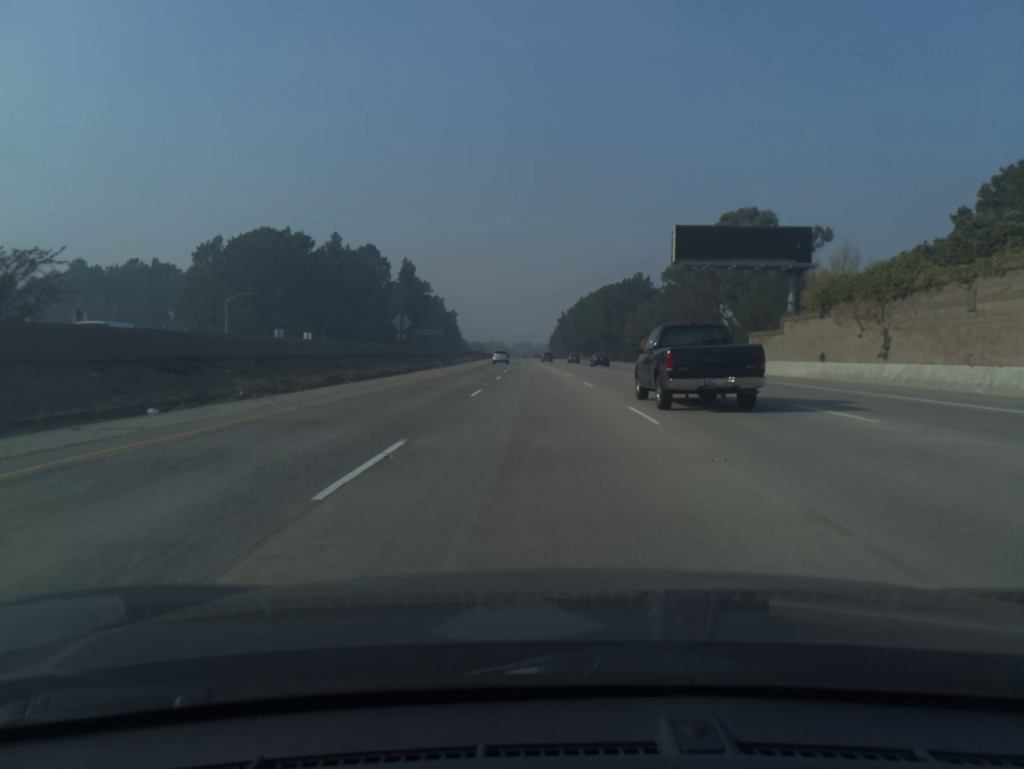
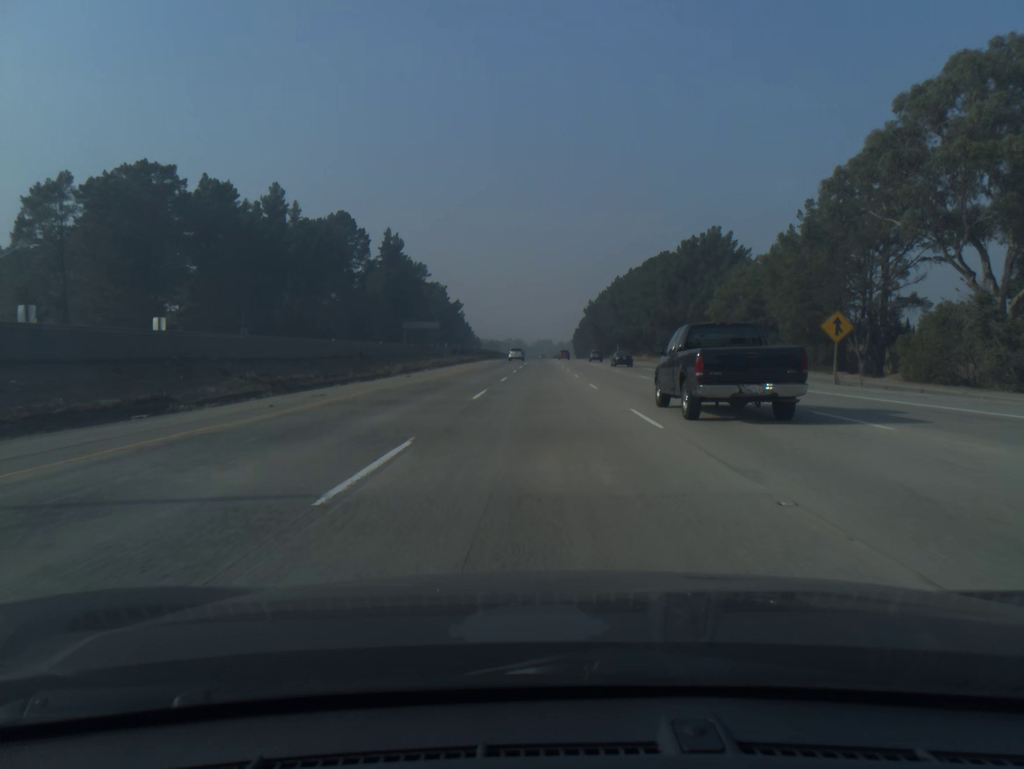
(-0.8, +58.8) m; -1°
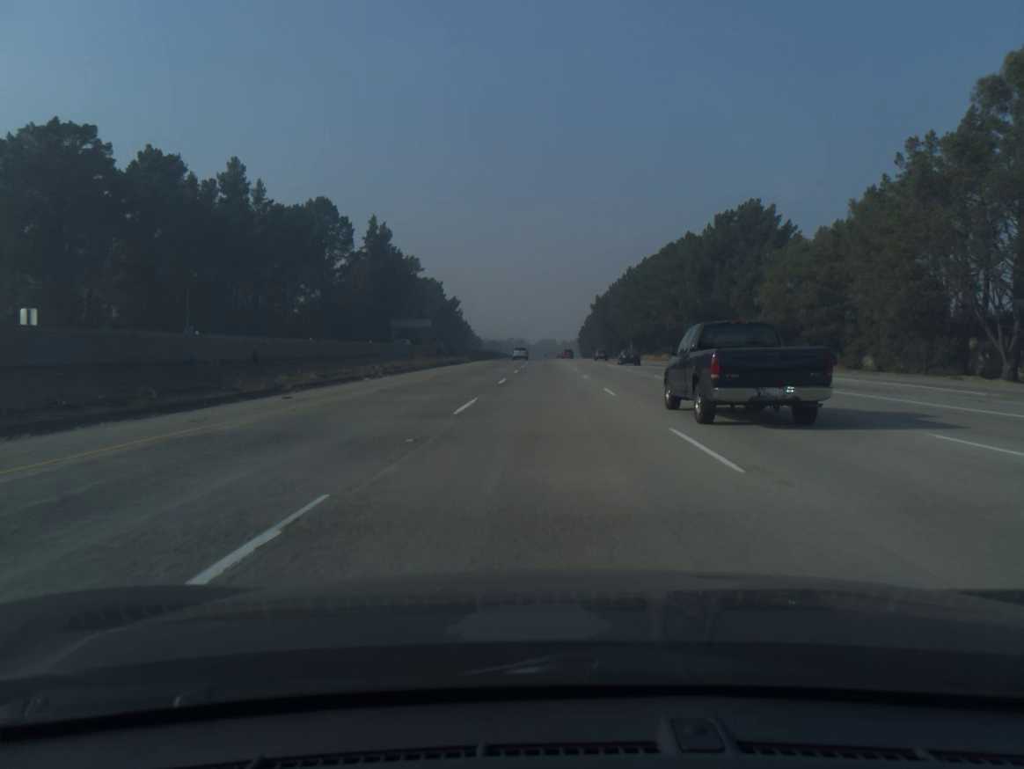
(0.0, +19.7) m; 0°
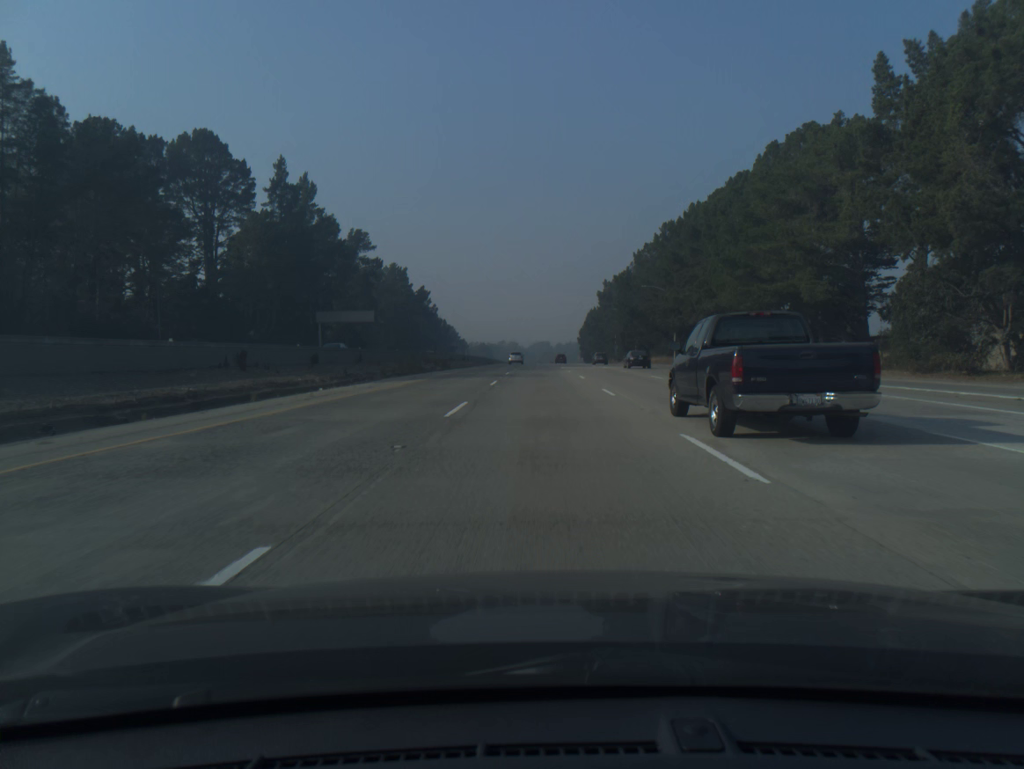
(+0.2, +59.1) m; 0°
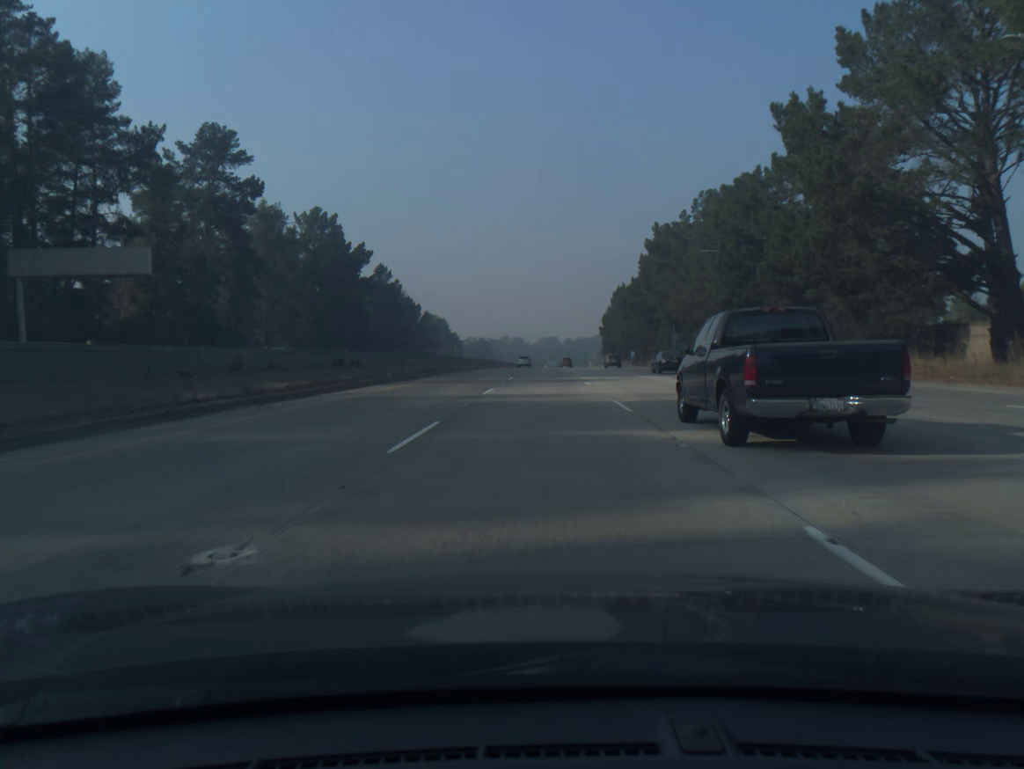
(-0.2, +78.7) m; 0°
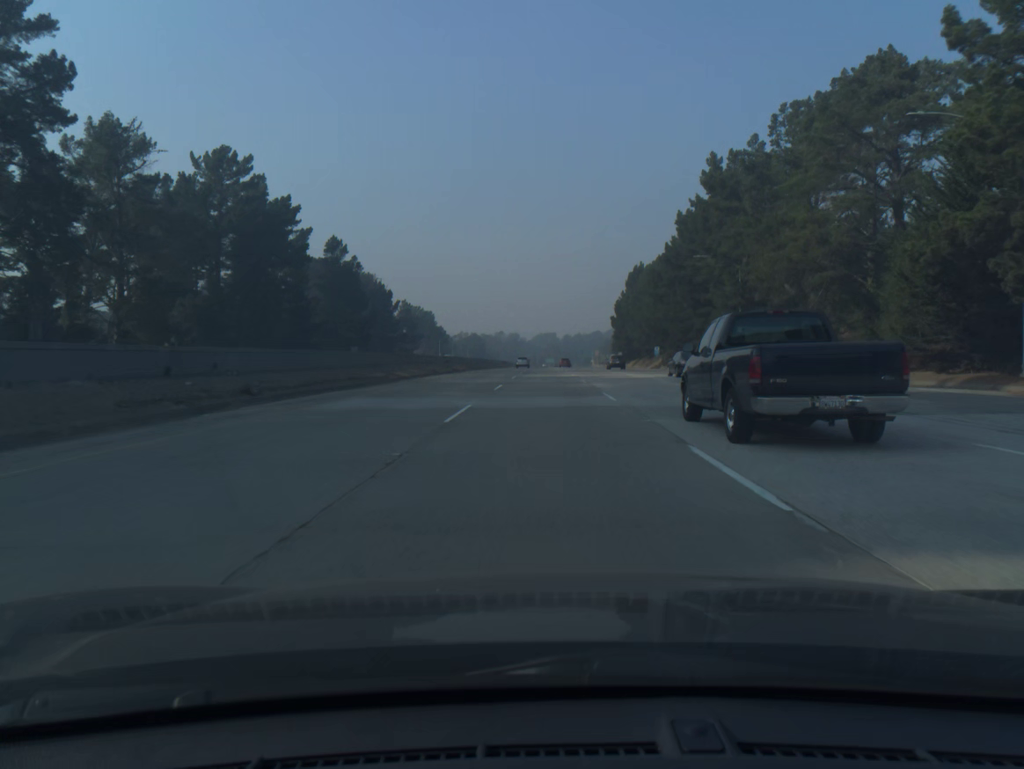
(0.0, +39.3) m; 0°
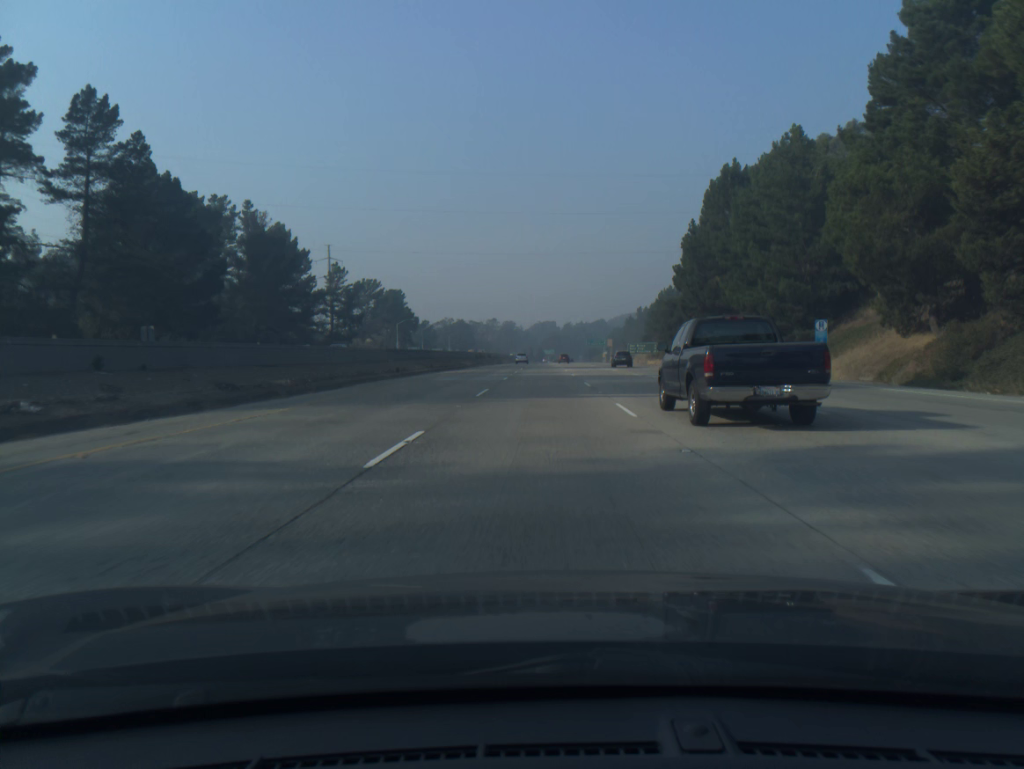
(+0.2, +78.8) m; 0°
